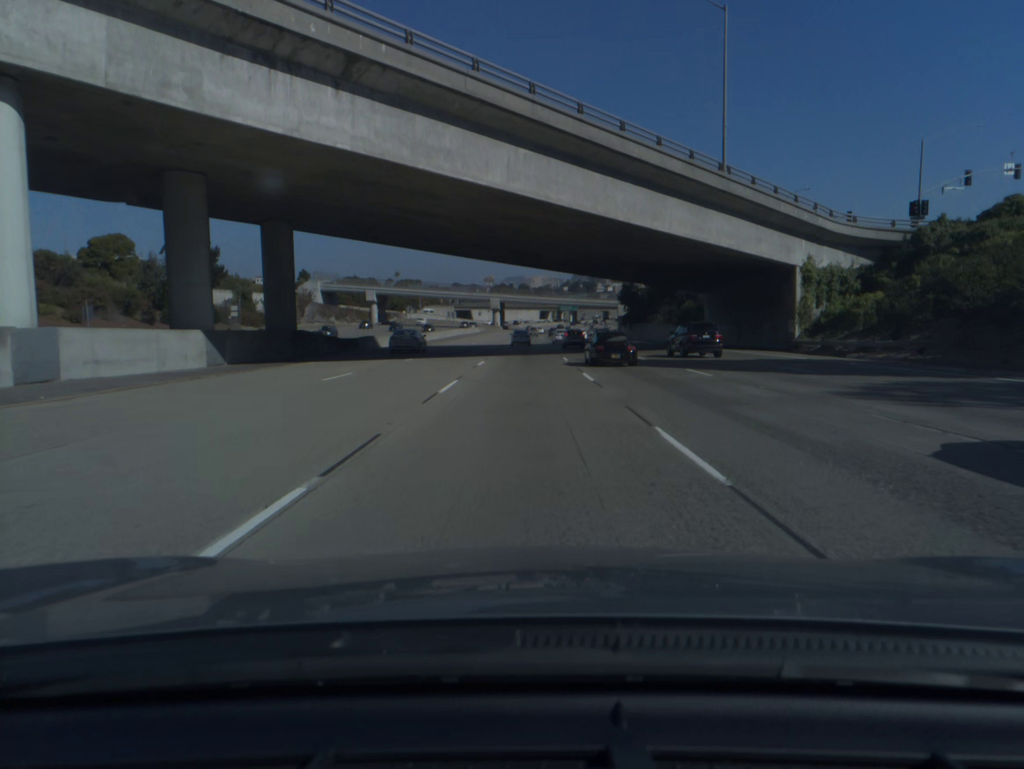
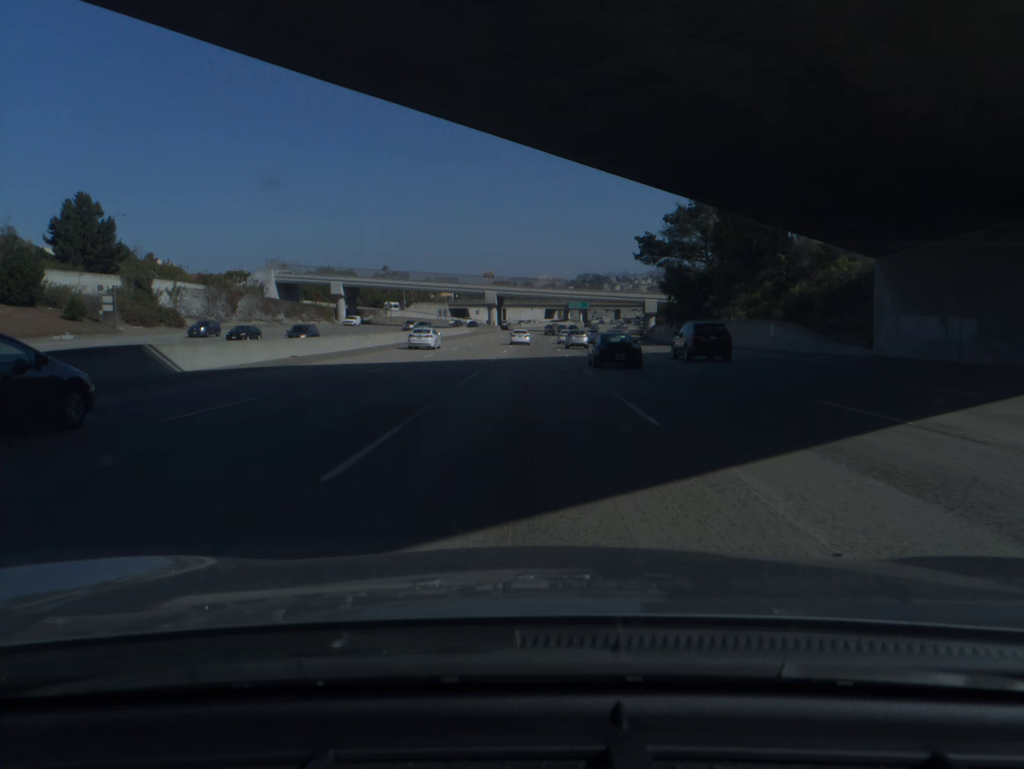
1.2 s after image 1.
(-0.1, +38.2) m; 0°
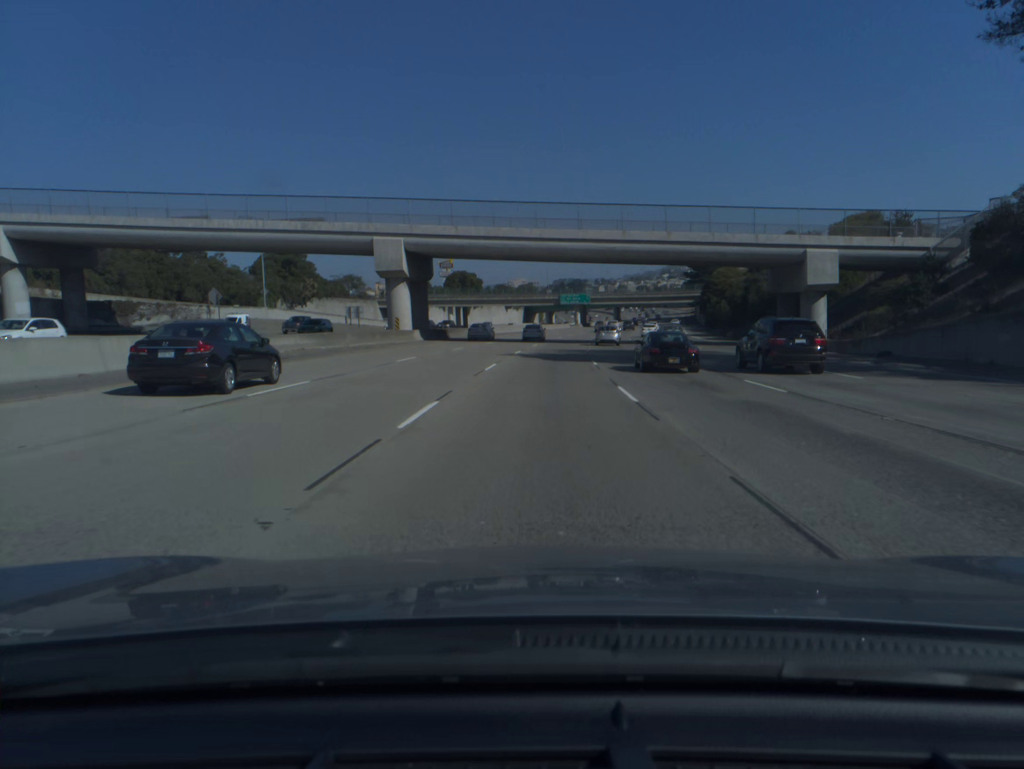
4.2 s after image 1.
(+0.6, +95.9) m; +2°
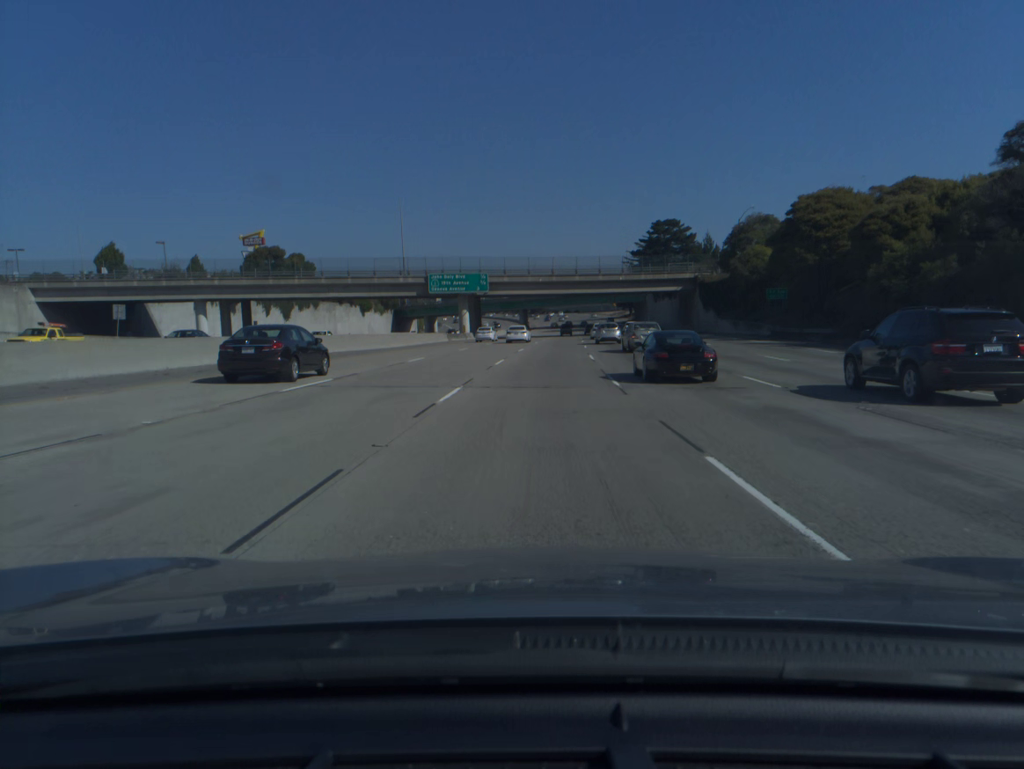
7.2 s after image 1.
(+6.5, +96.1) m; +8°
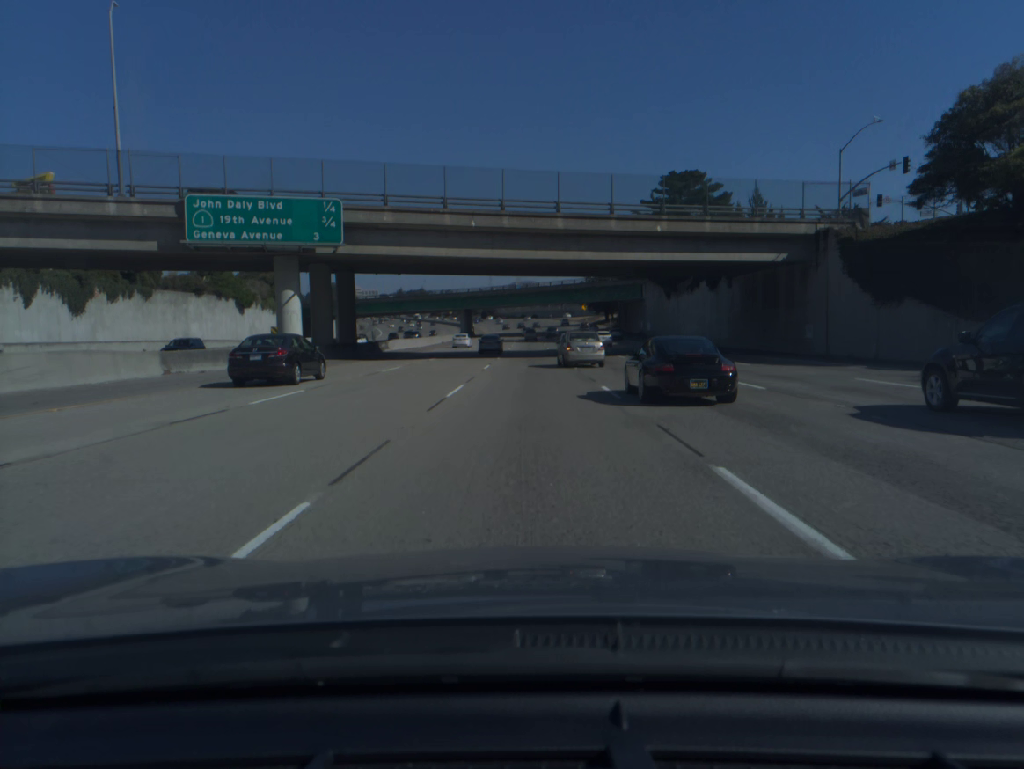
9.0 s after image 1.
(+2.1, +58.1) m; +3°
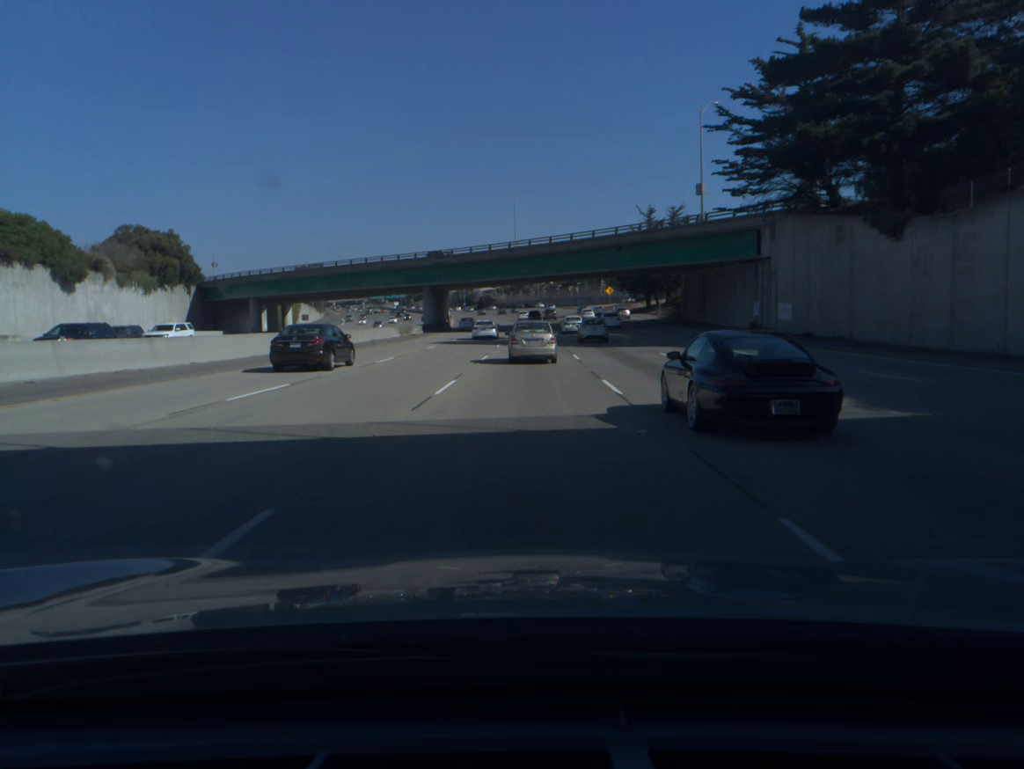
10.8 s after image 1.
(0.0, +58.0) m; 0°
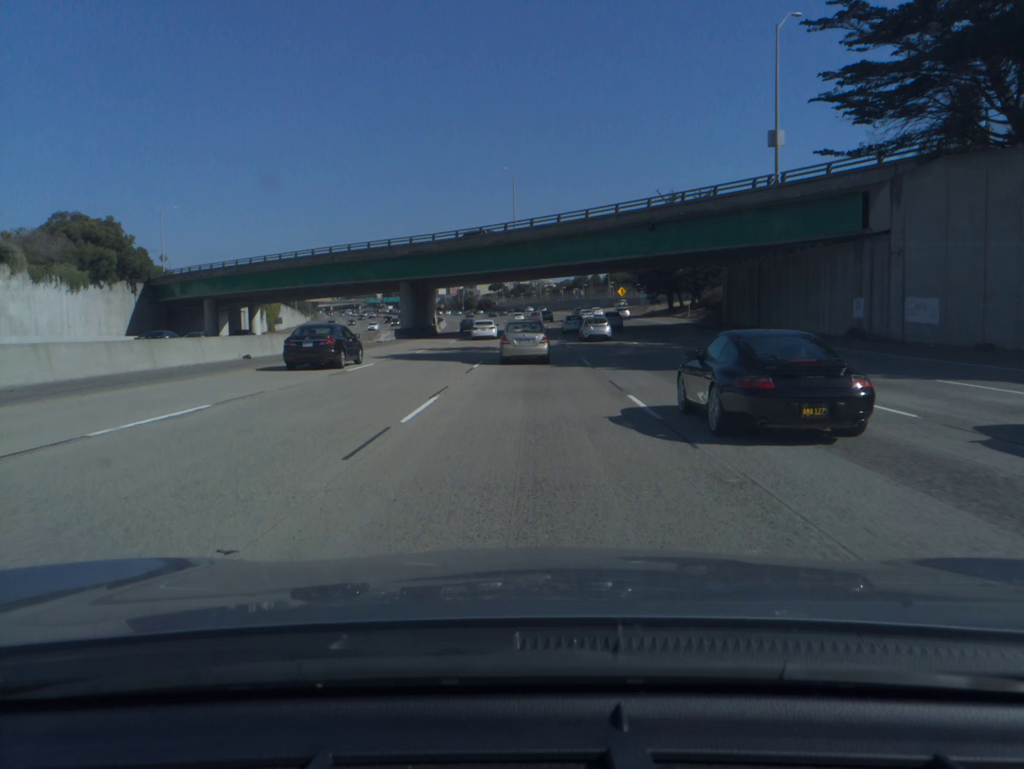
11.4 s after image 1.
(0.0, +18.8) m; 0°
